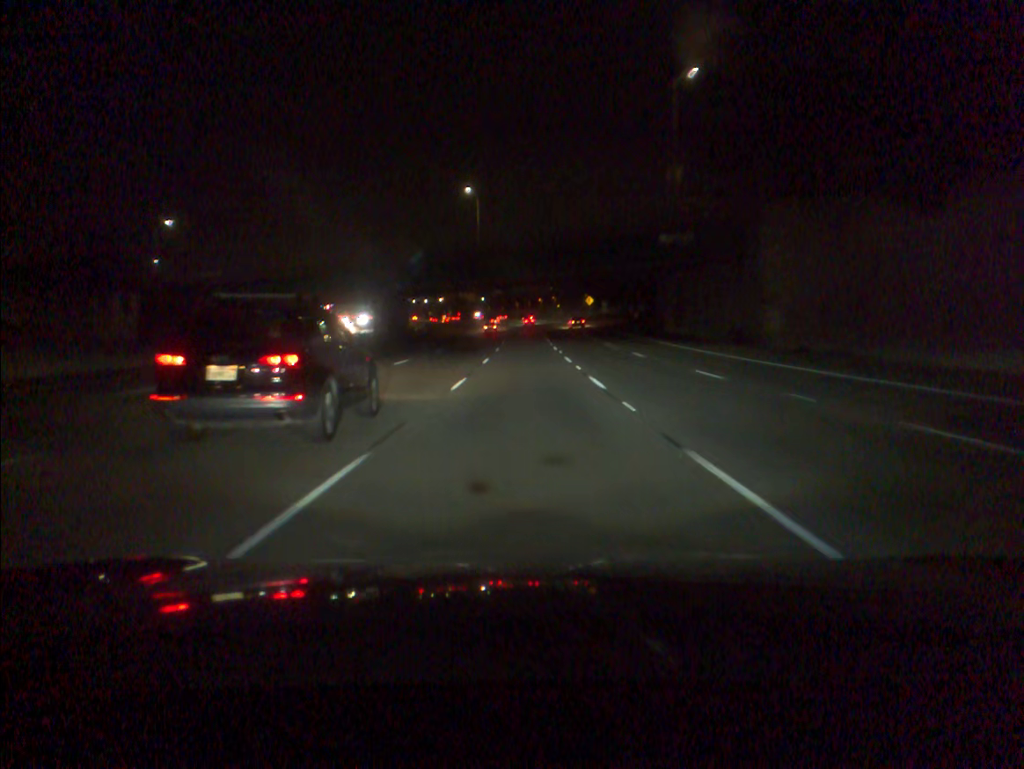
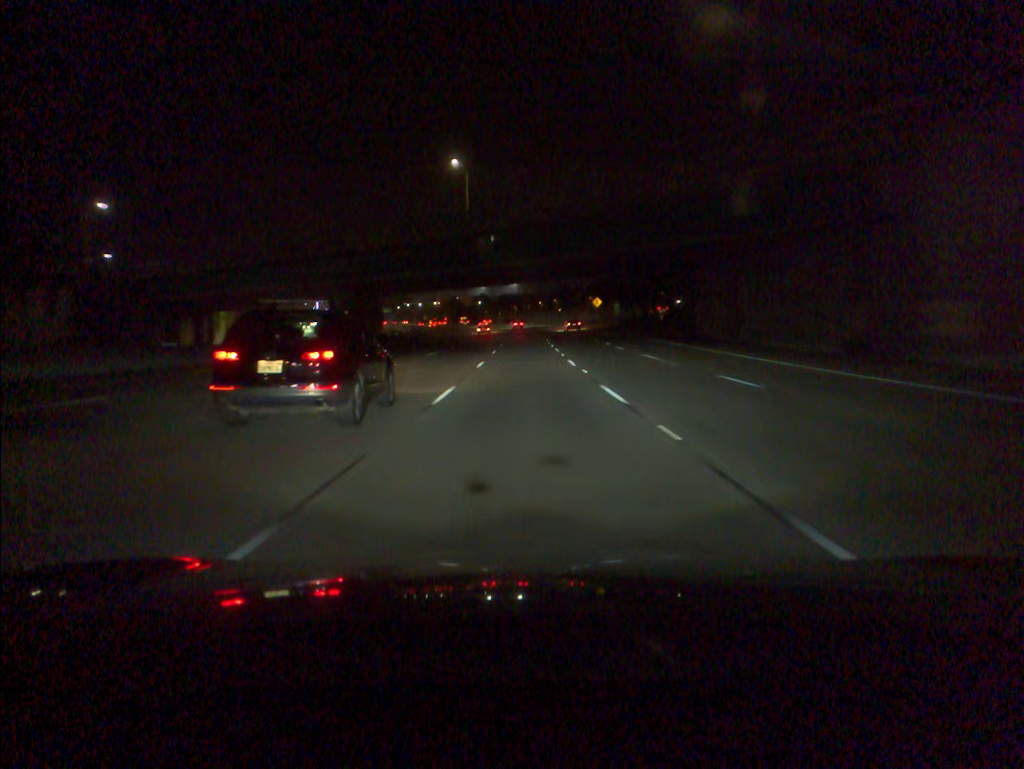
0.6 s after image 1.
(0.0, +17.7) m; 0°
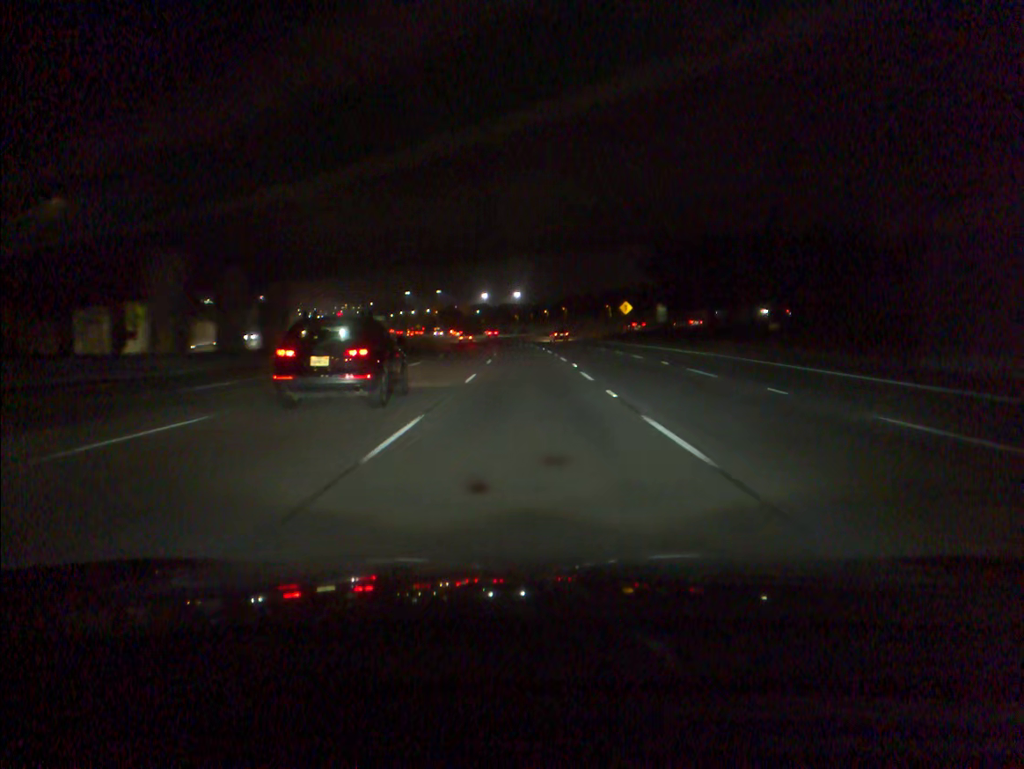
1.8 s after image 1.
(0.0, +35.1) m; 0°
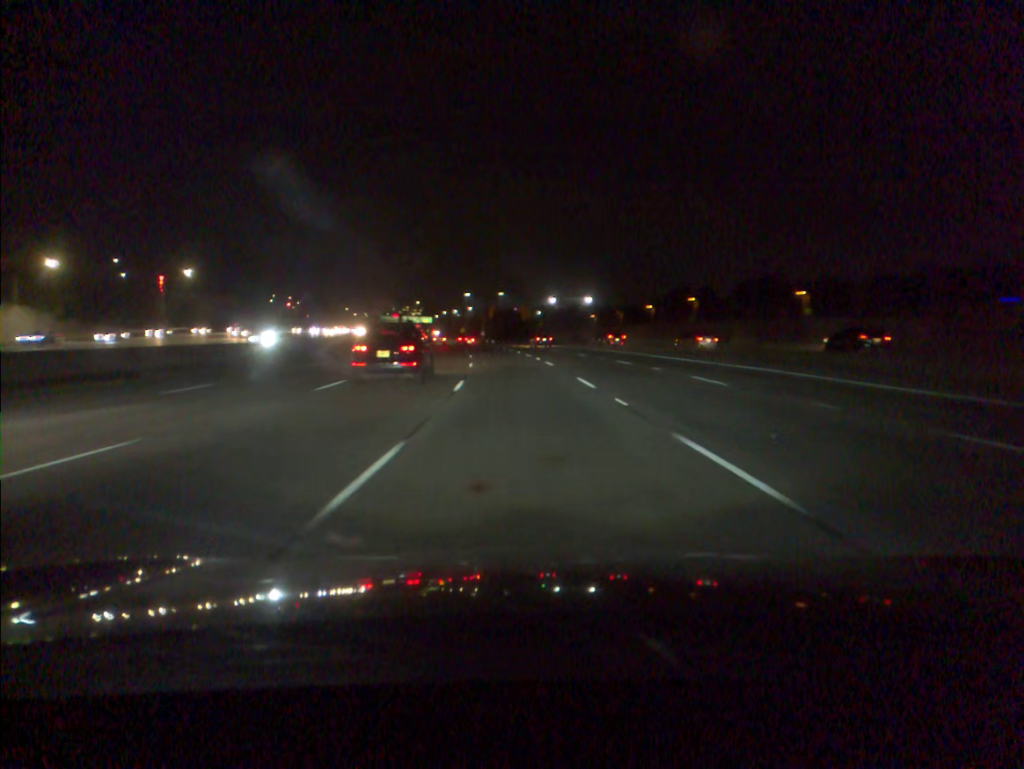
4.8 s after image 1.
(-2.1, +87.5) m; -5°
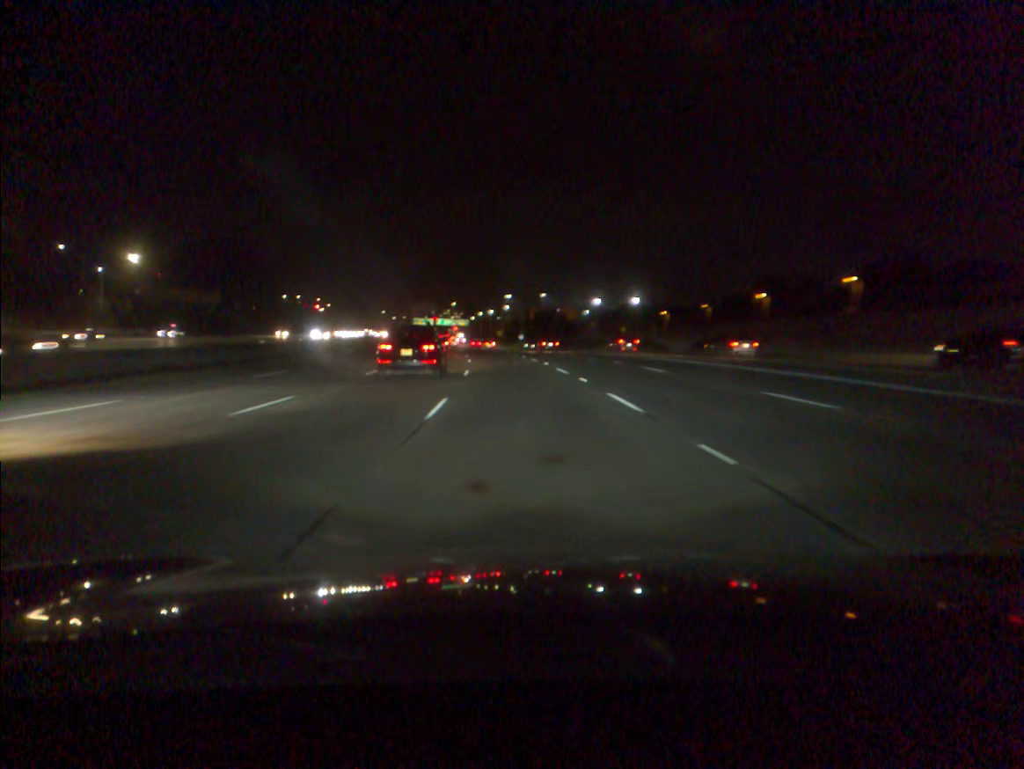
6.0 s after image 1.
(-0.9, +35.2) m; -3°
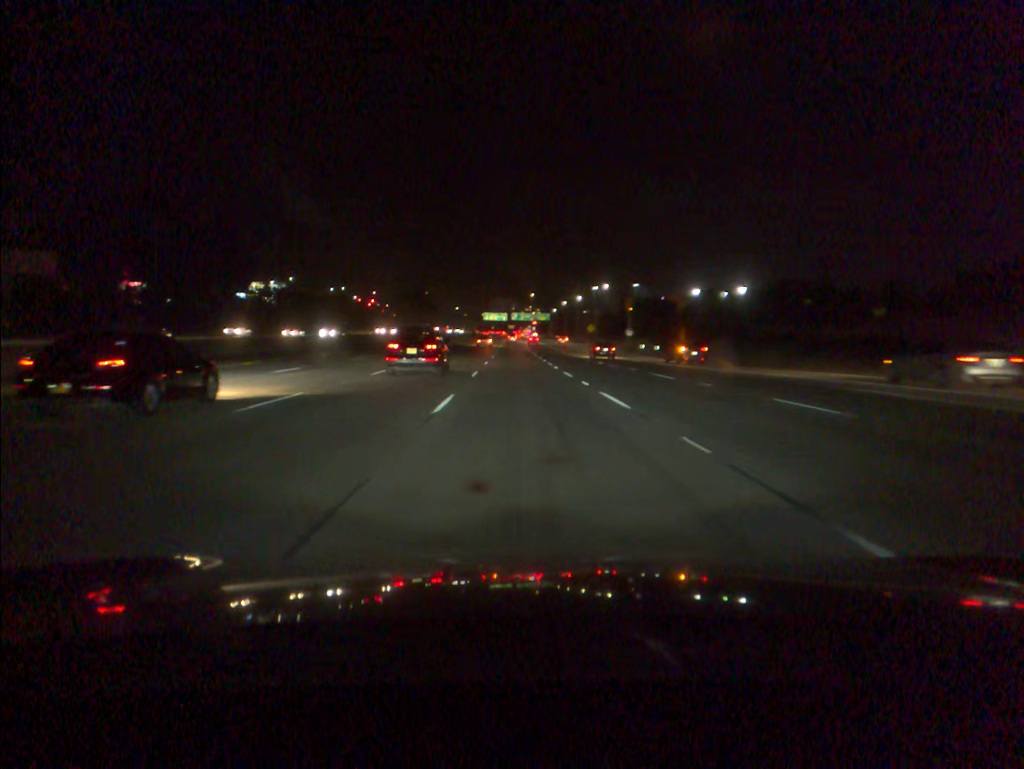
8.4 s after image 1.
(-4.1, +70.8) m; -6°
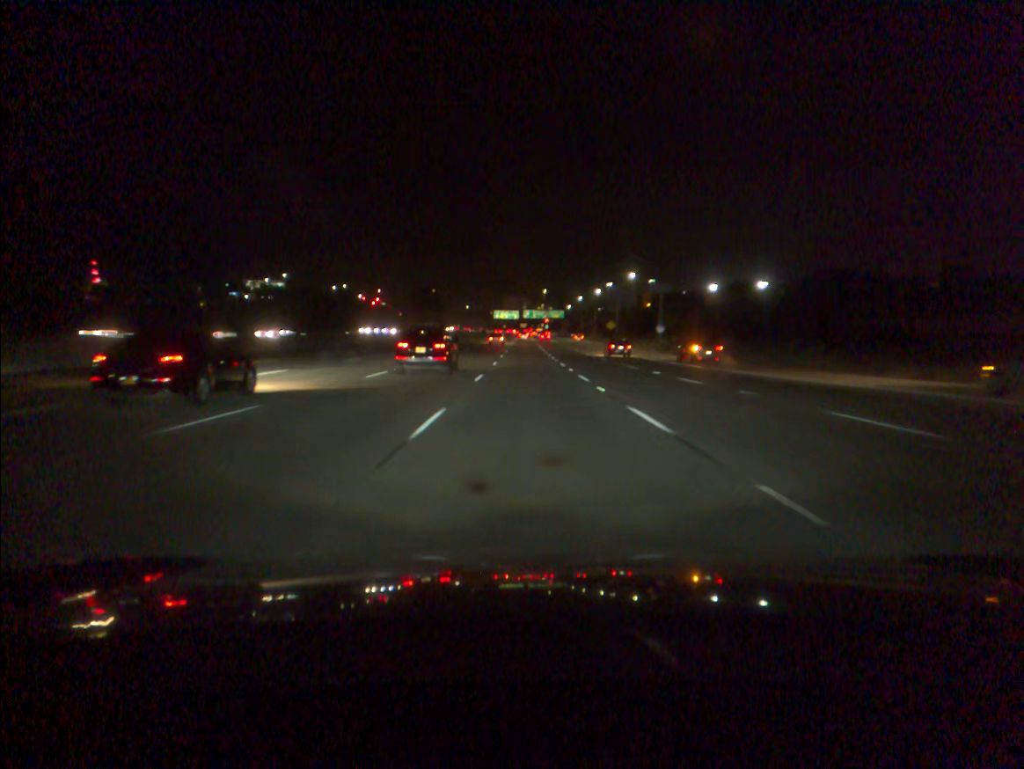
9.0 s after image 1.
(-0.2, +17.8) m; -1°
